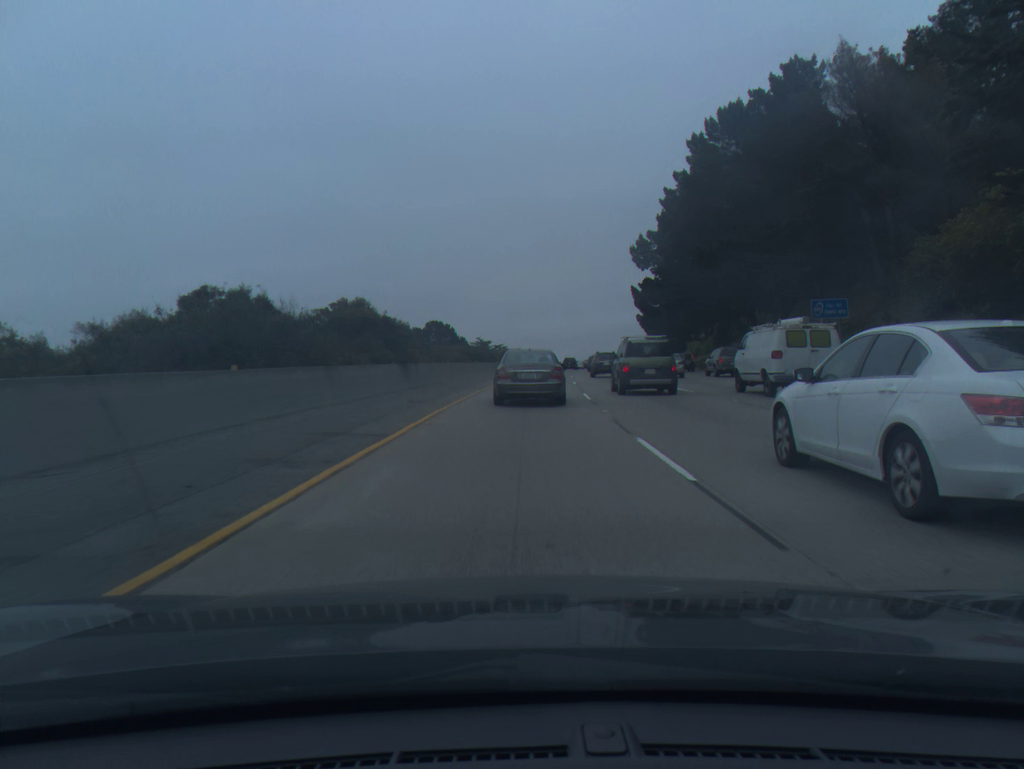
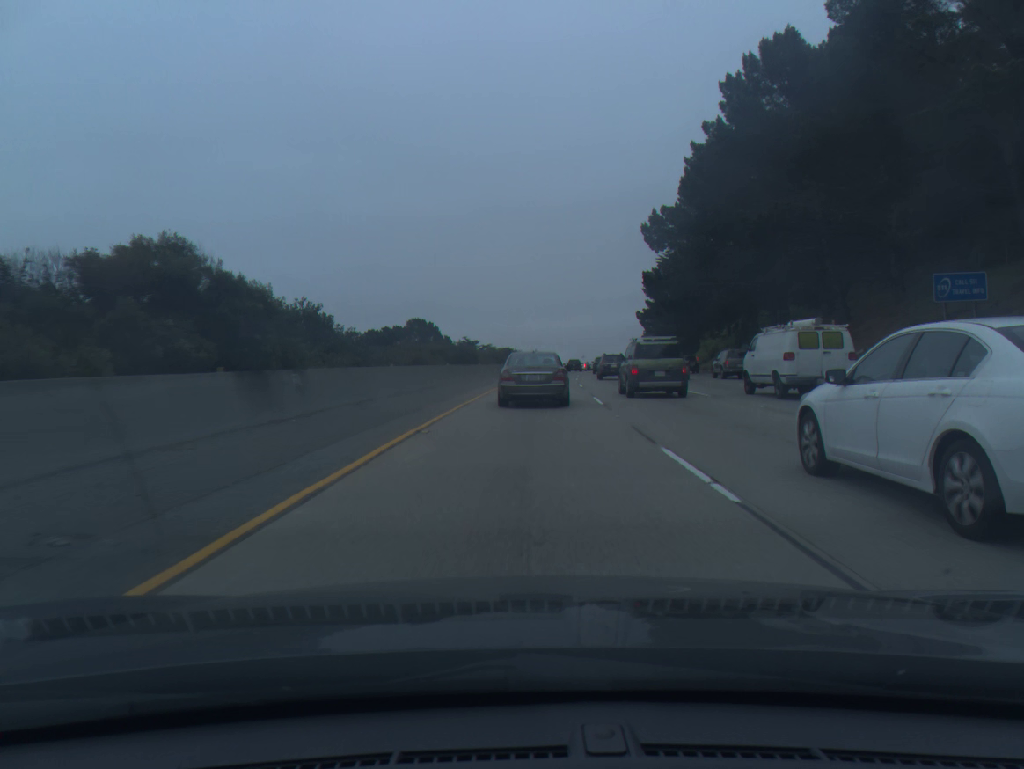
(+0.1, +16.0) m; +1°
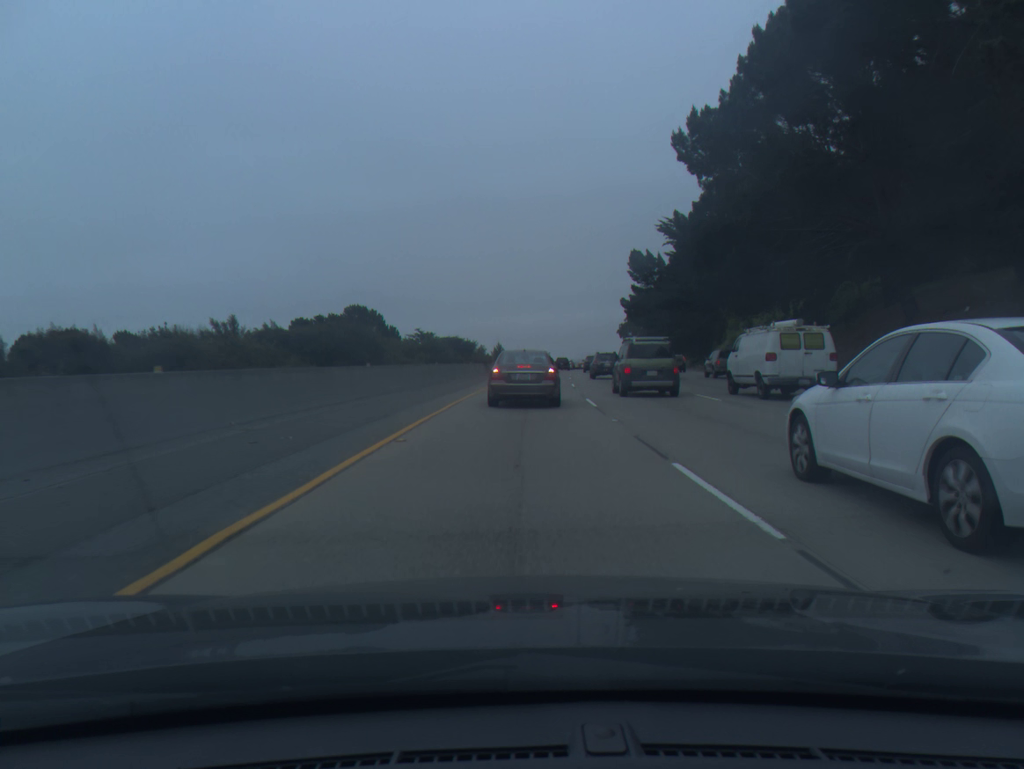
(+0.7, +30.7) m; +2°
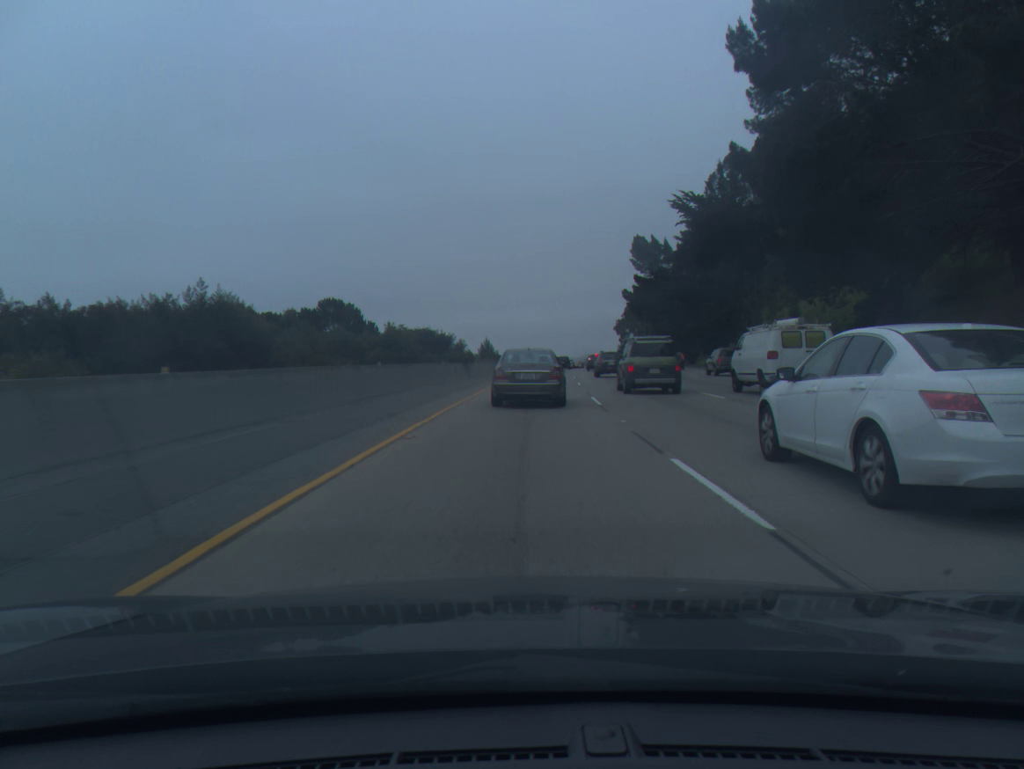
(+0.1, +14.3) m; +1°
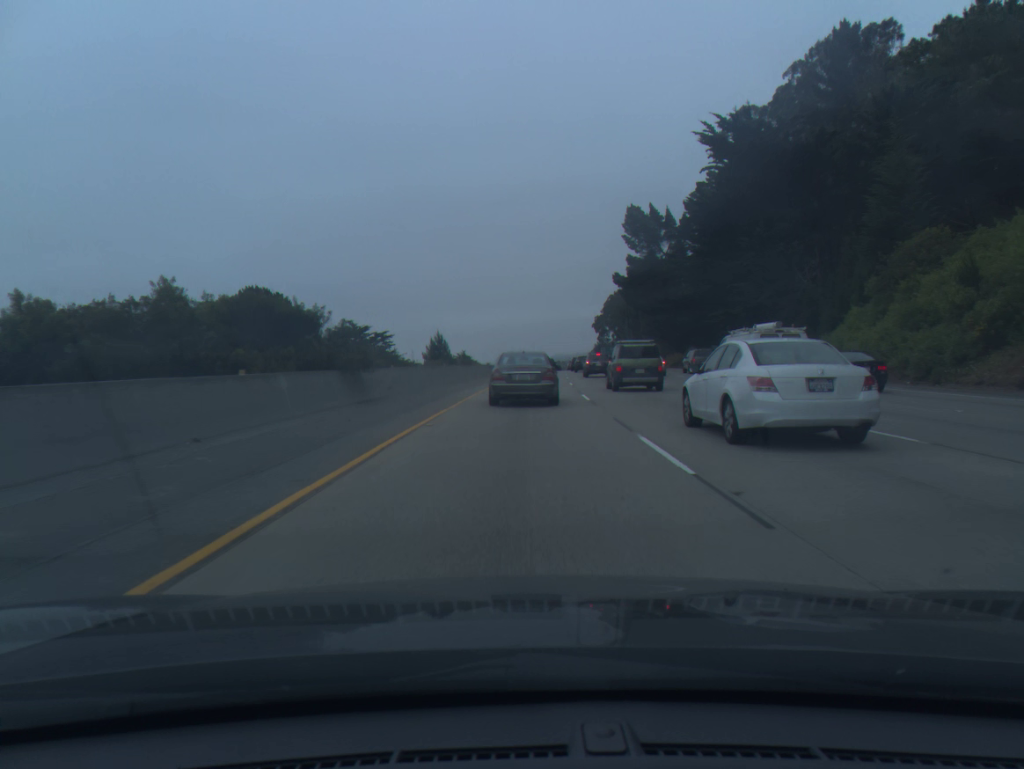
(+0.5, +26.5) m; +2°
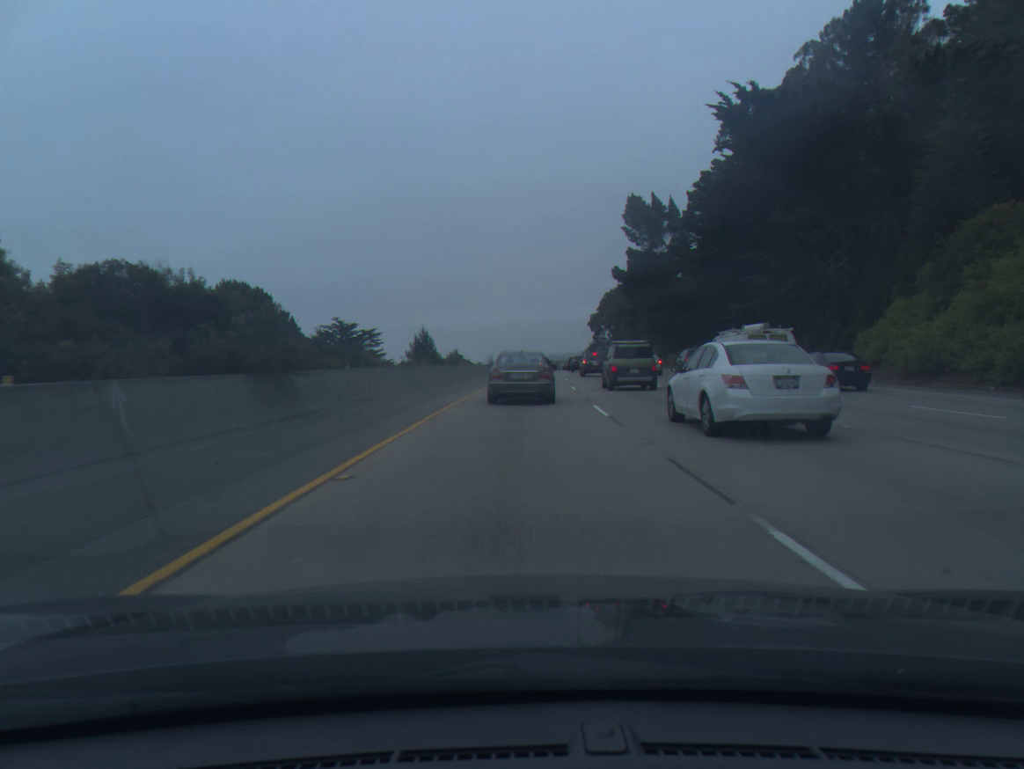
(0.0, +6.5) m; 0°
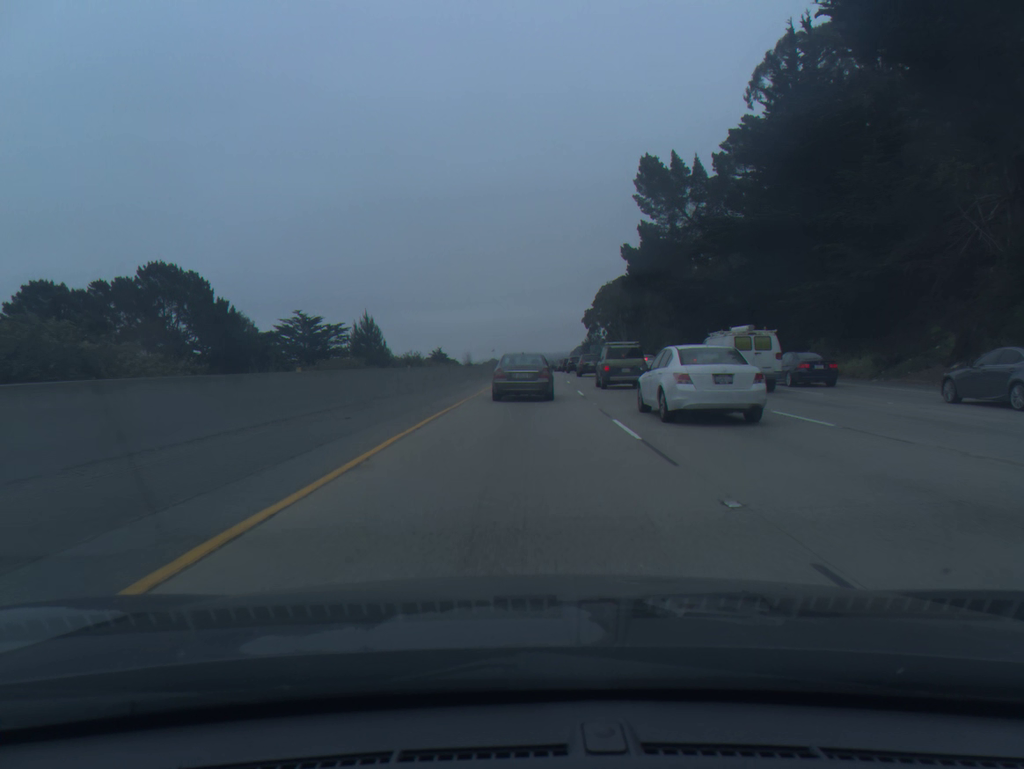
(+0.1, +19.3) m; 0°
